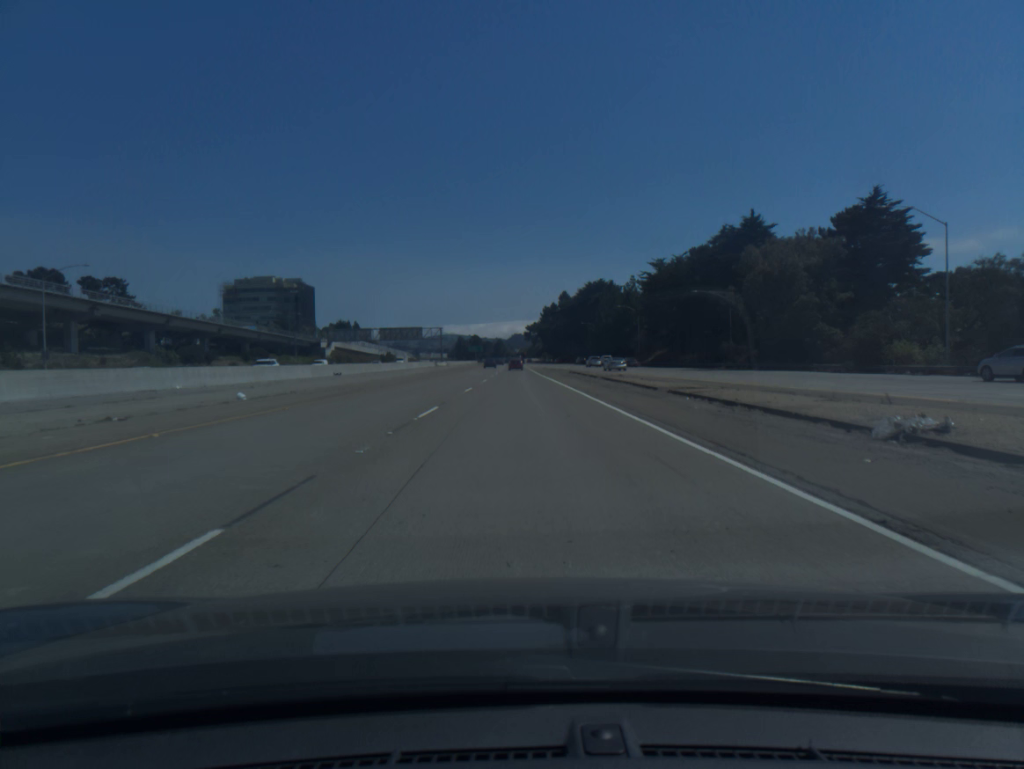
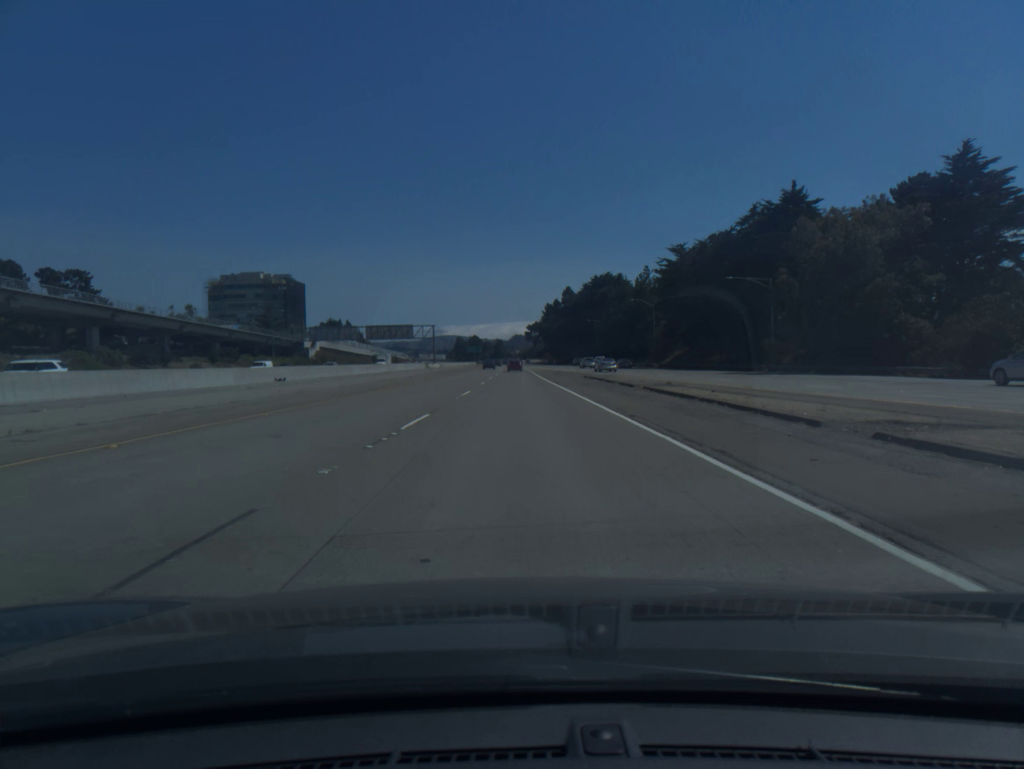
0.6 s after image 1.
(0.0, +16.7) m; 0°
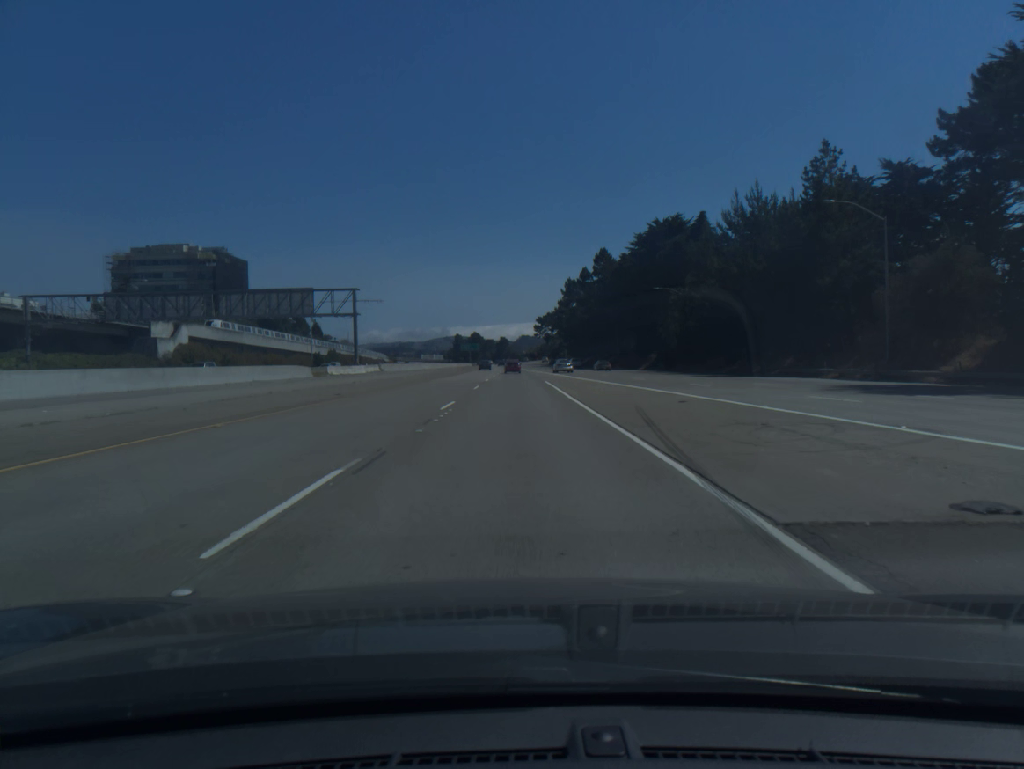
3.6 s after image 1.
(-0.3, +83.7) m; 0°
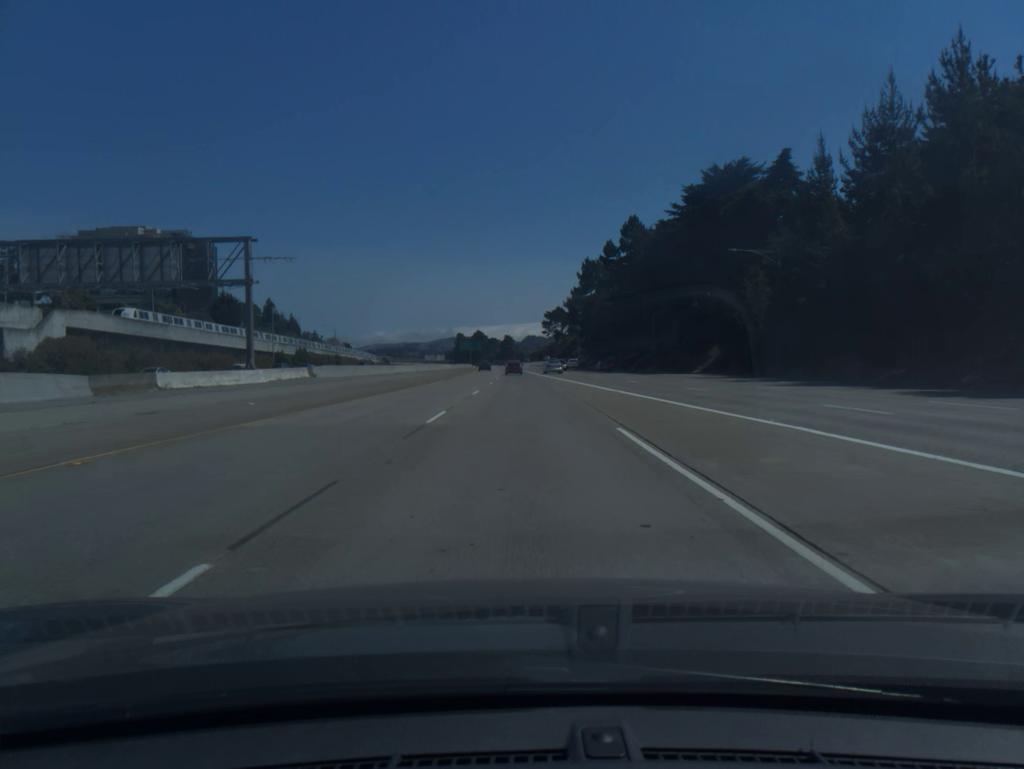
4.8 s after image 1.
(-0.1, +33.5) m; 0°
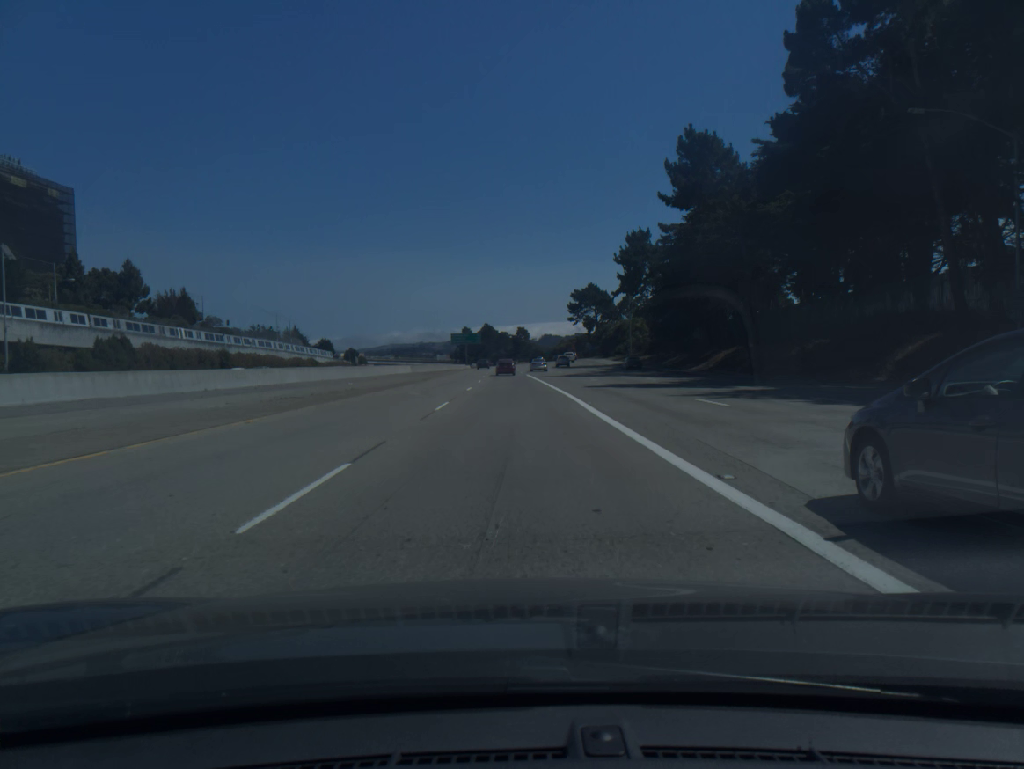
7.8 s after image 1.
(0.0, +83.5) m; -1°
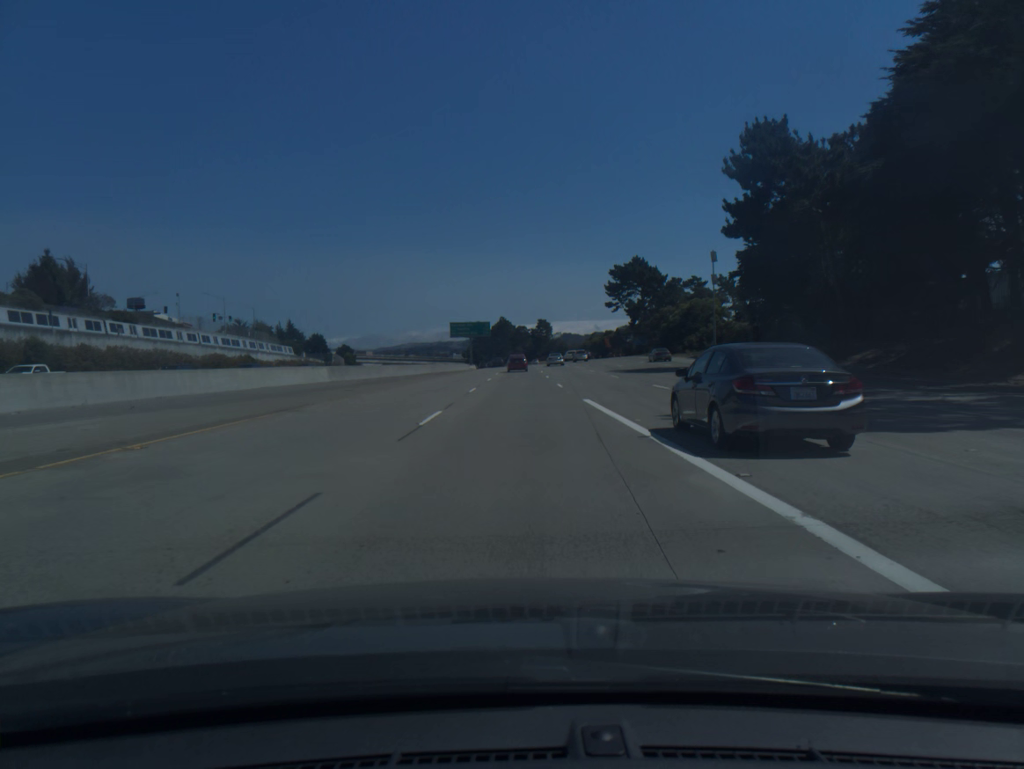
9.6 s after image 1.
(-0.8, +49.3) m; -1°
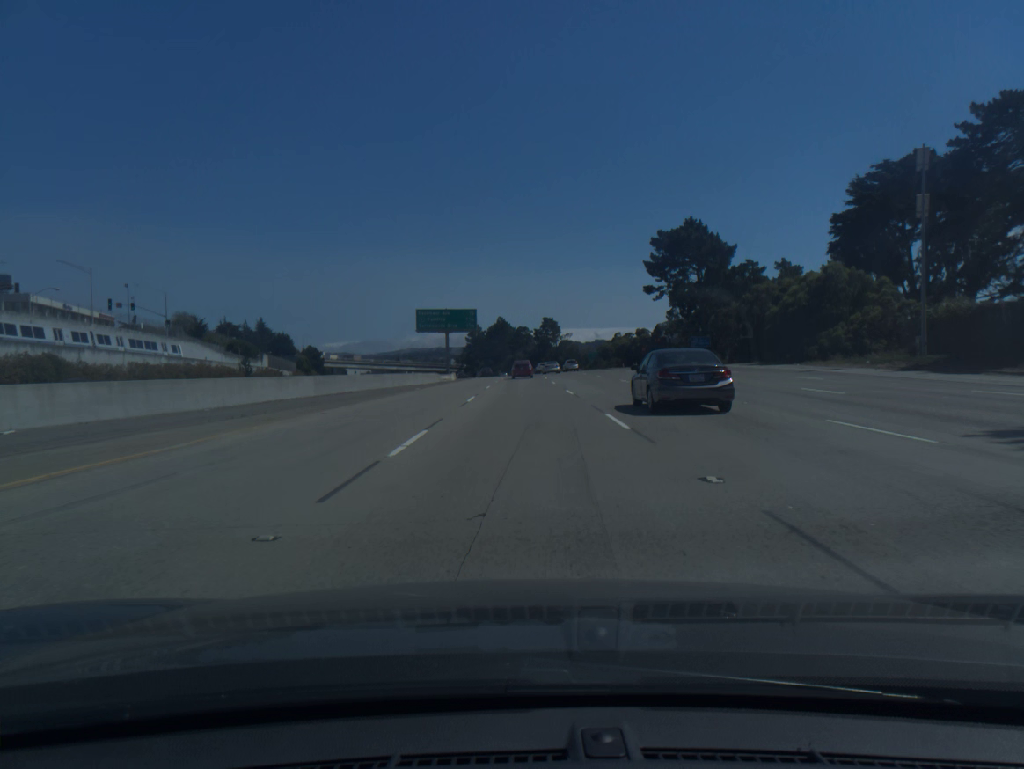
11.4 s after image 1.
(-0.1, +48.6) m; 0°
